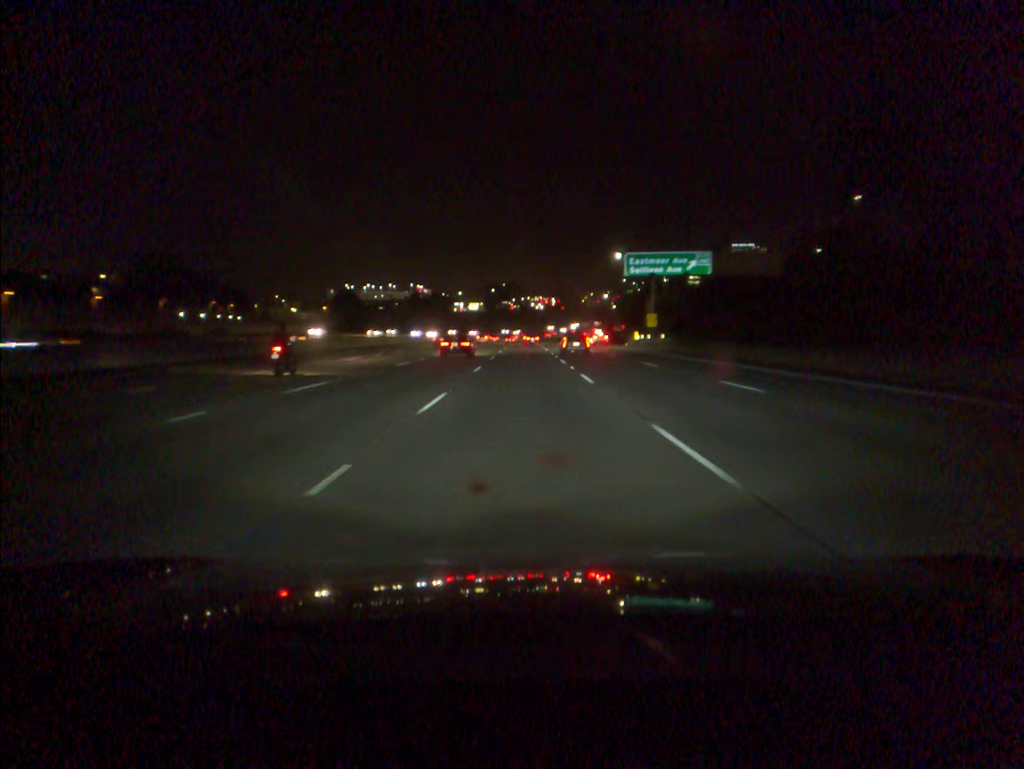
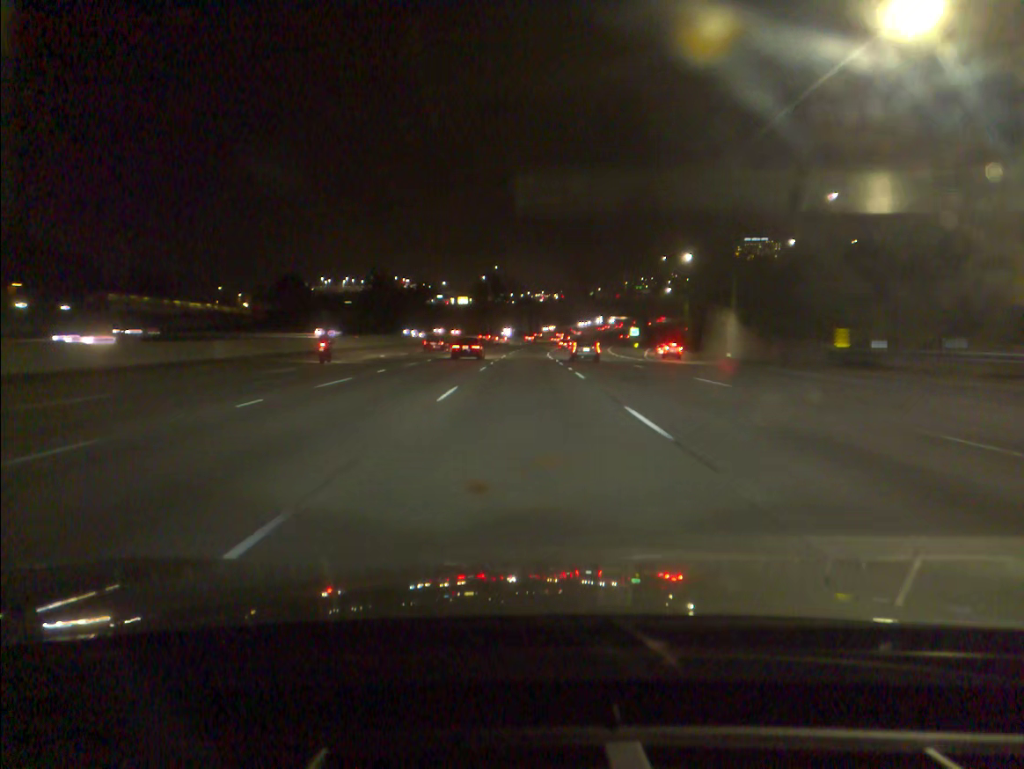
(0.0, +70.3) m; 0°
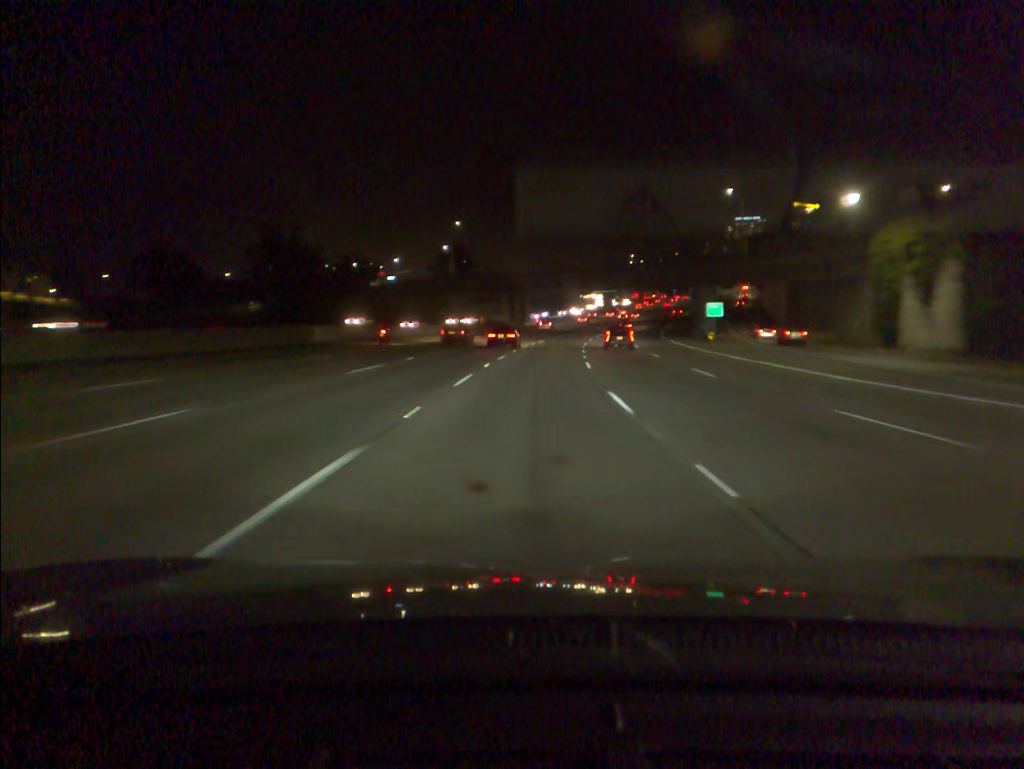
(+0.4, +70.5) m; +1°
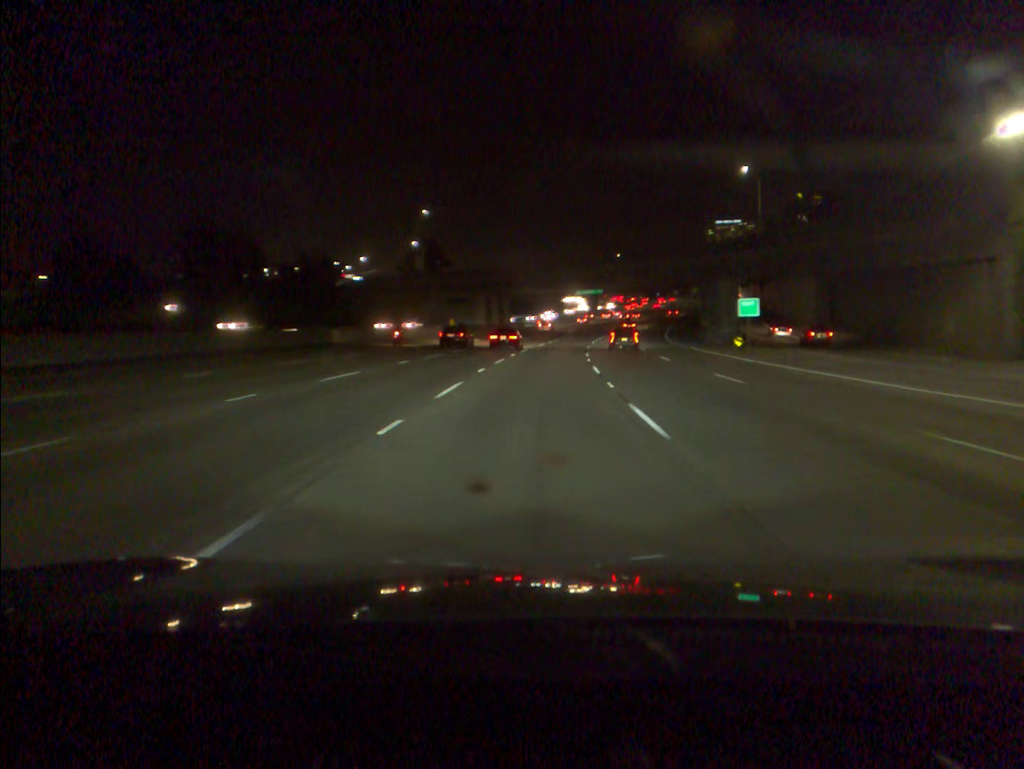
(+0.2, +17.7) m; +1°
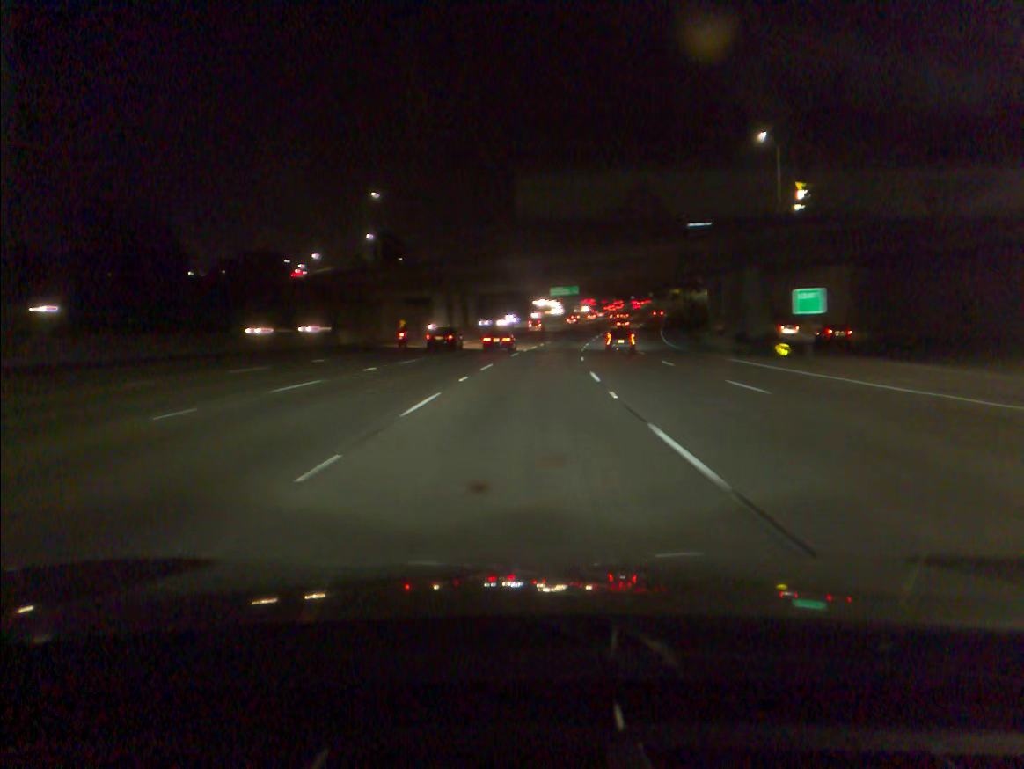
(+0.3, +17.8) m; +2°
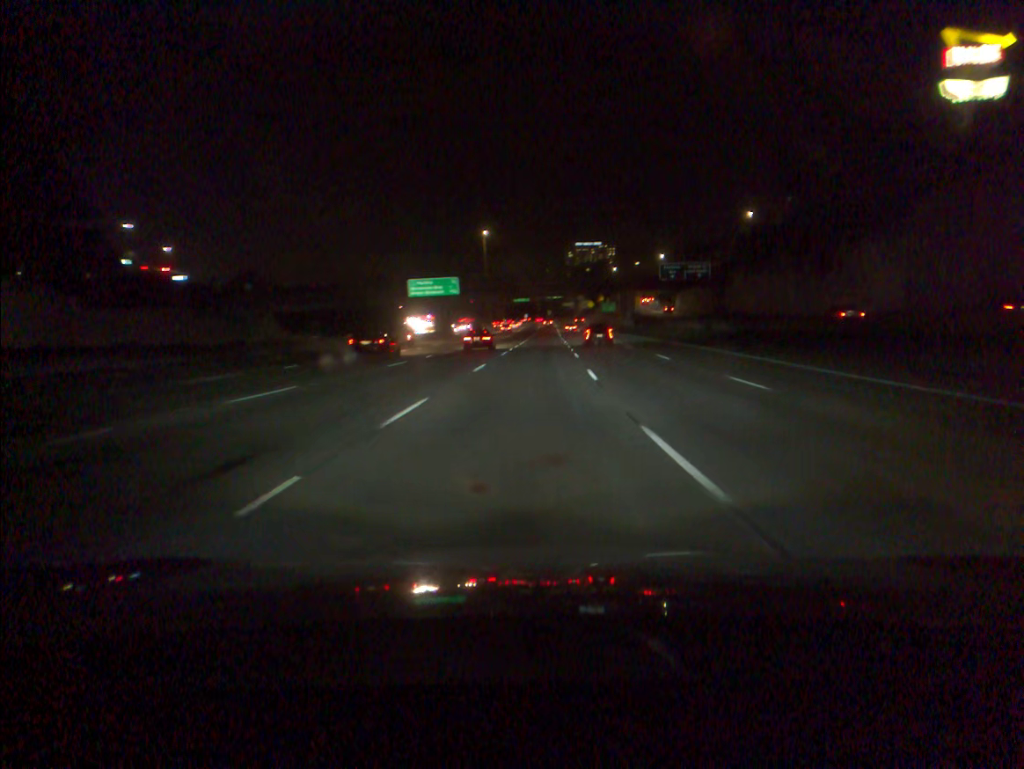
(+6.5, +88.4) m; +9°
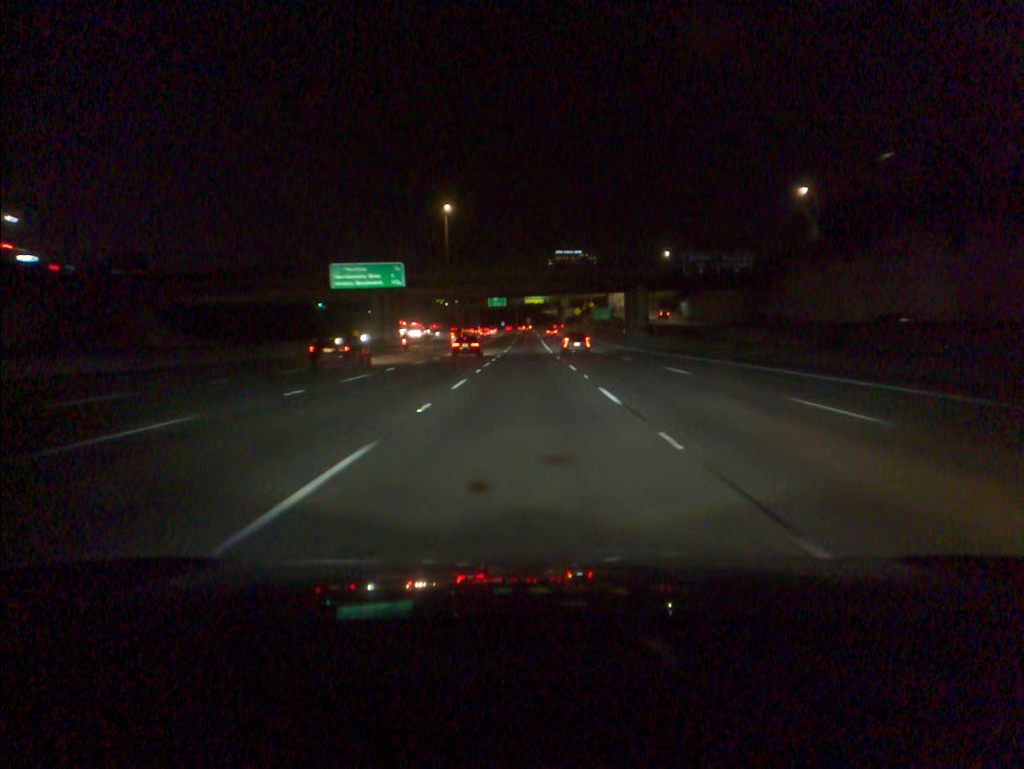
(+0.6, +35.2) m; +2°
